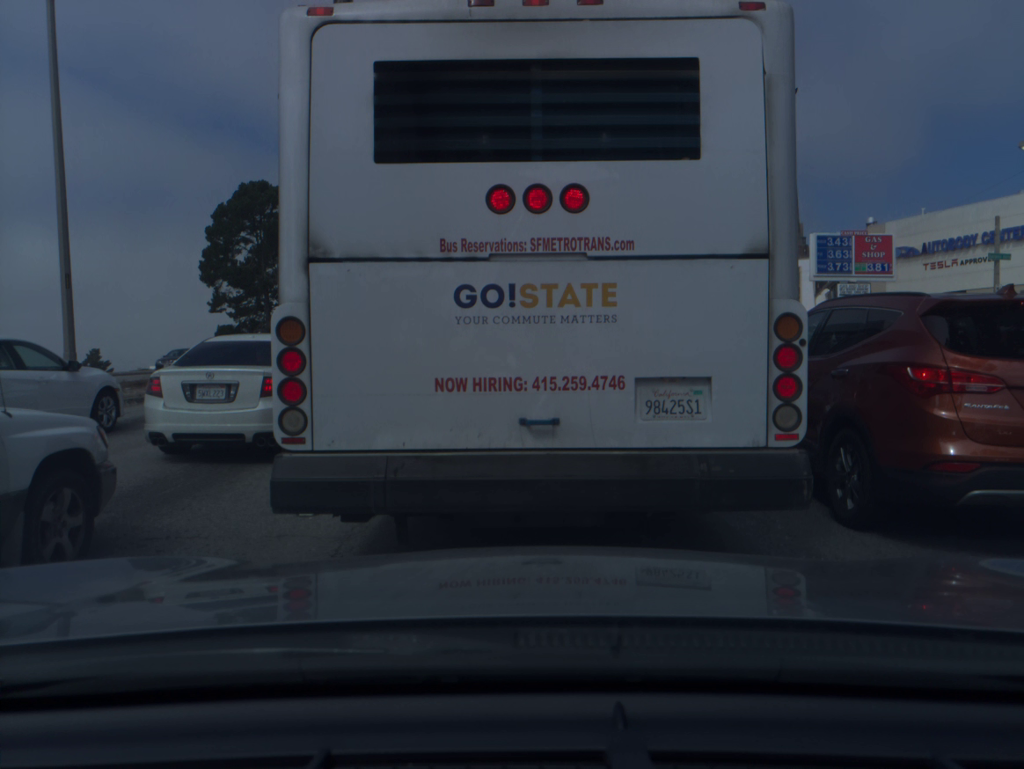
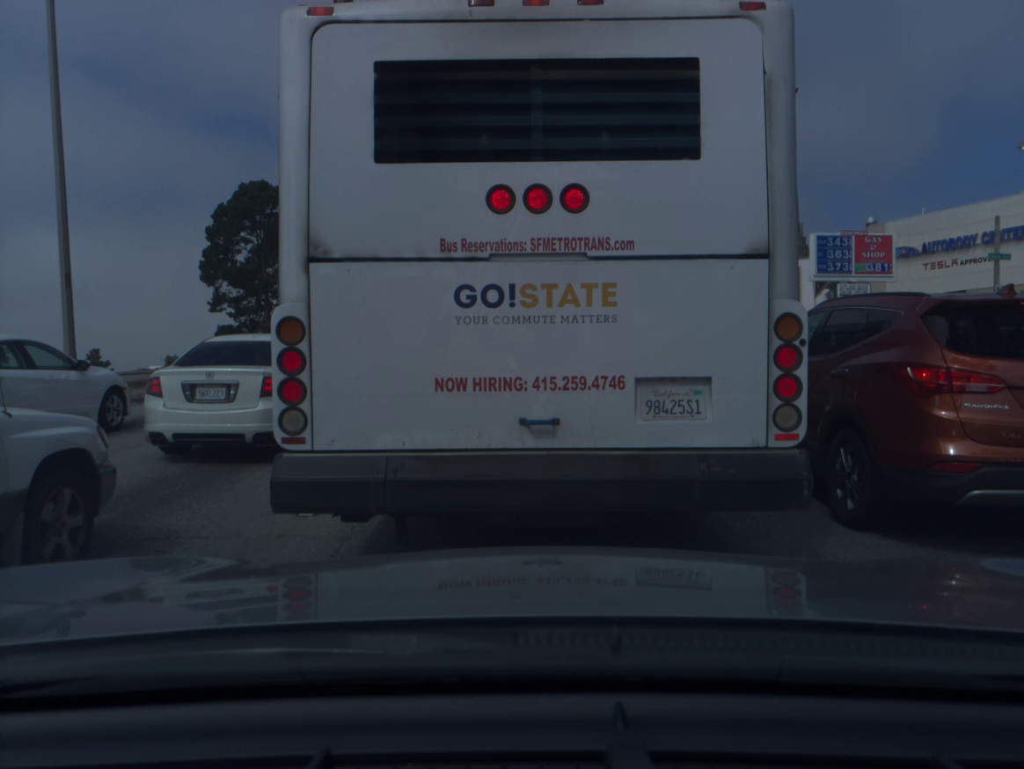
(0.0, 0.0) m; 0°
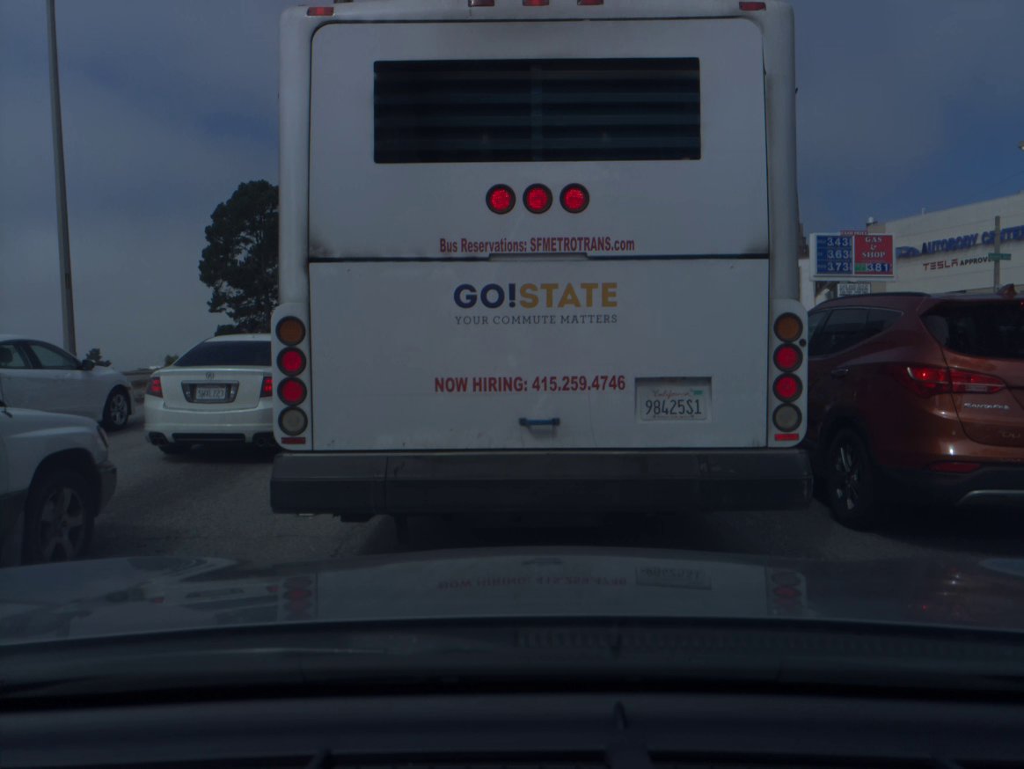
(0.0, 0.0) m; 0°
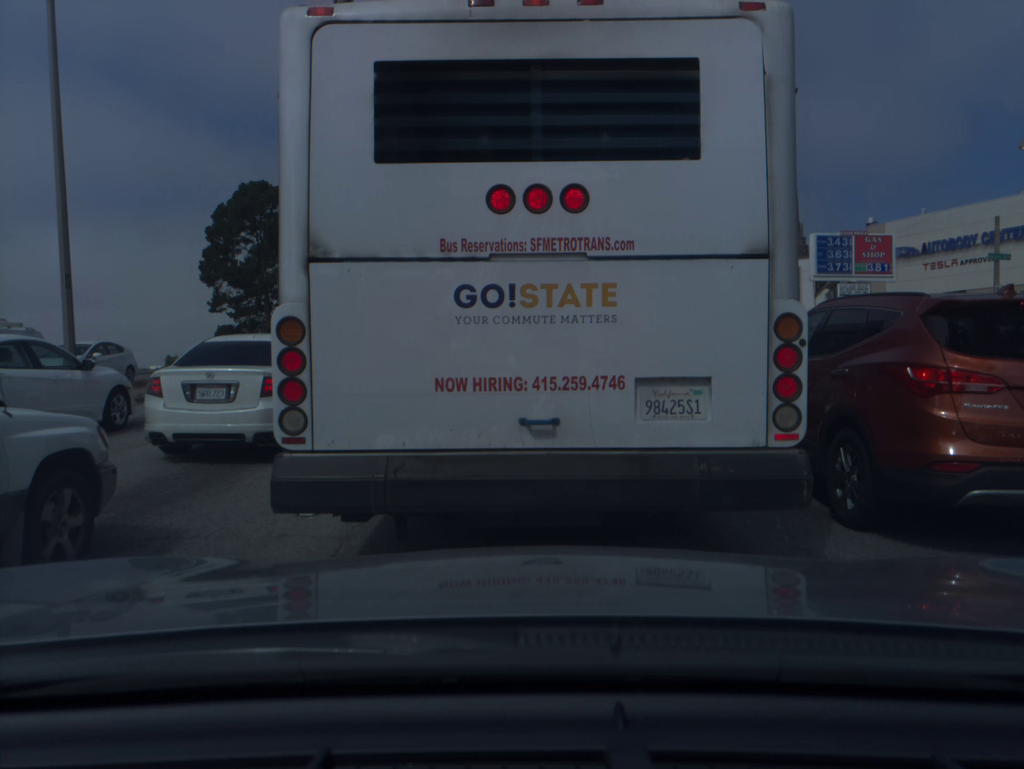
(0.0, 0.0) m; 0°
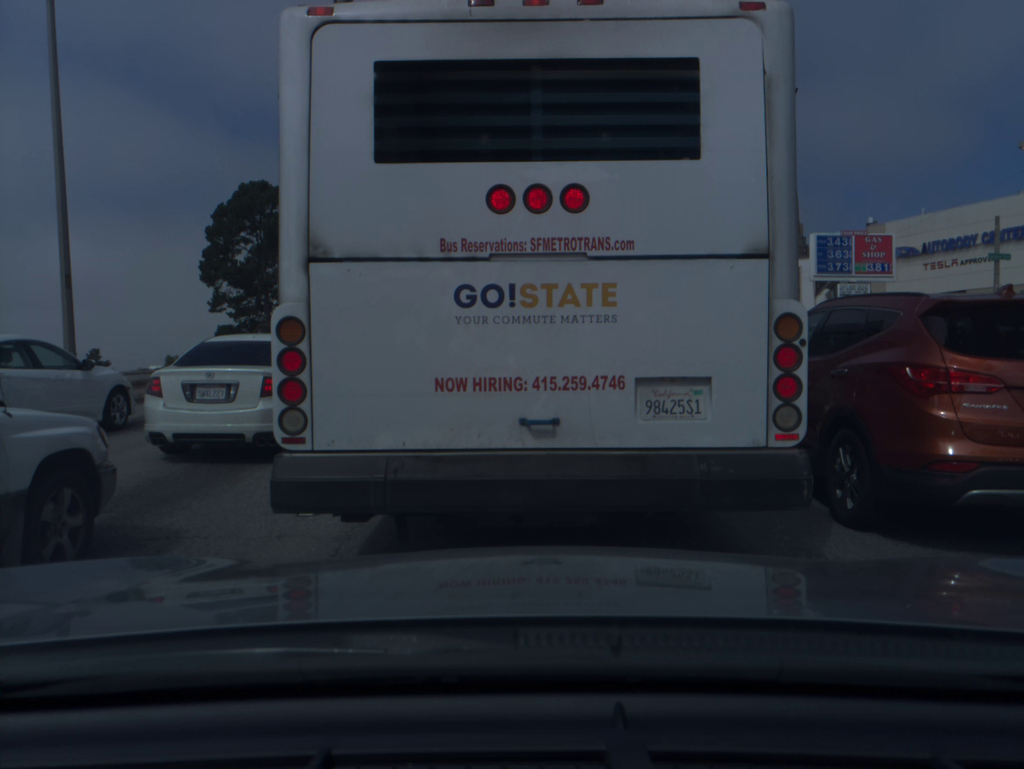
(0.0, 0.0) m; 0°
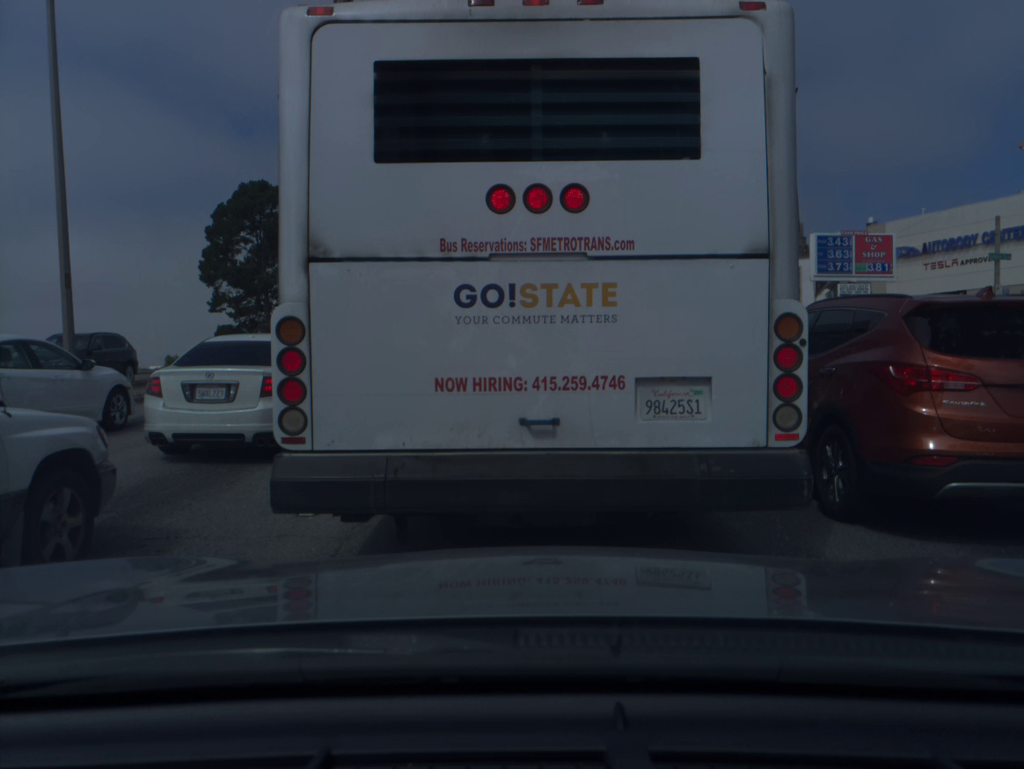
(0.0, 0.0) m; 0°
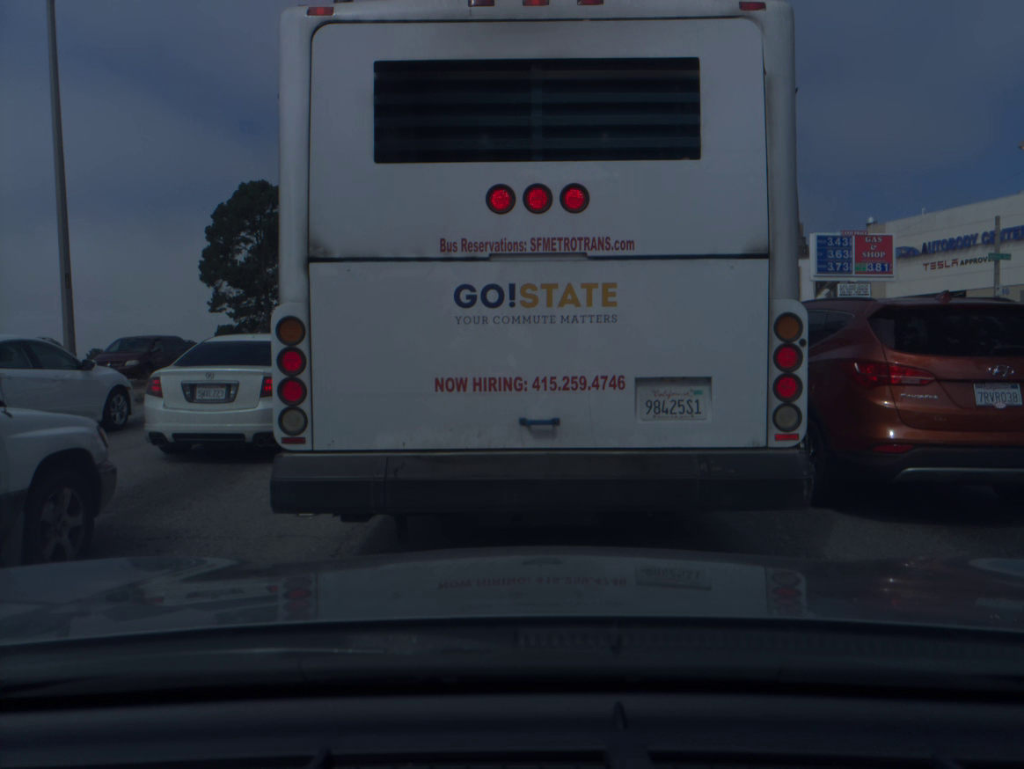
(0.0, 0.0) m; 0°
